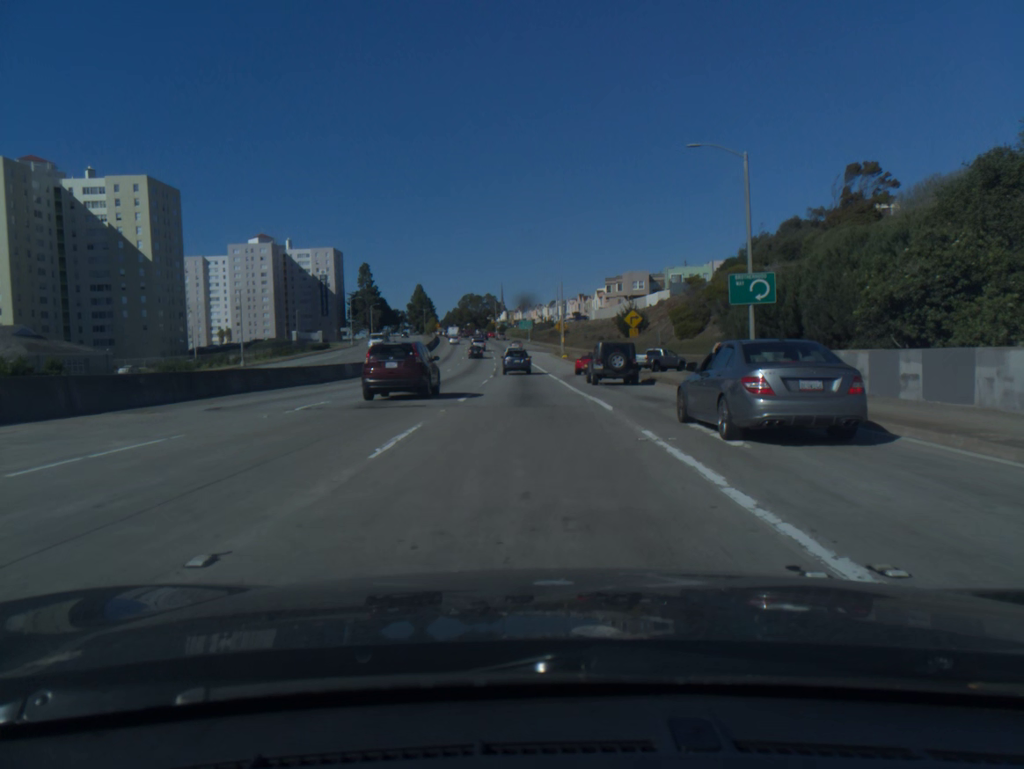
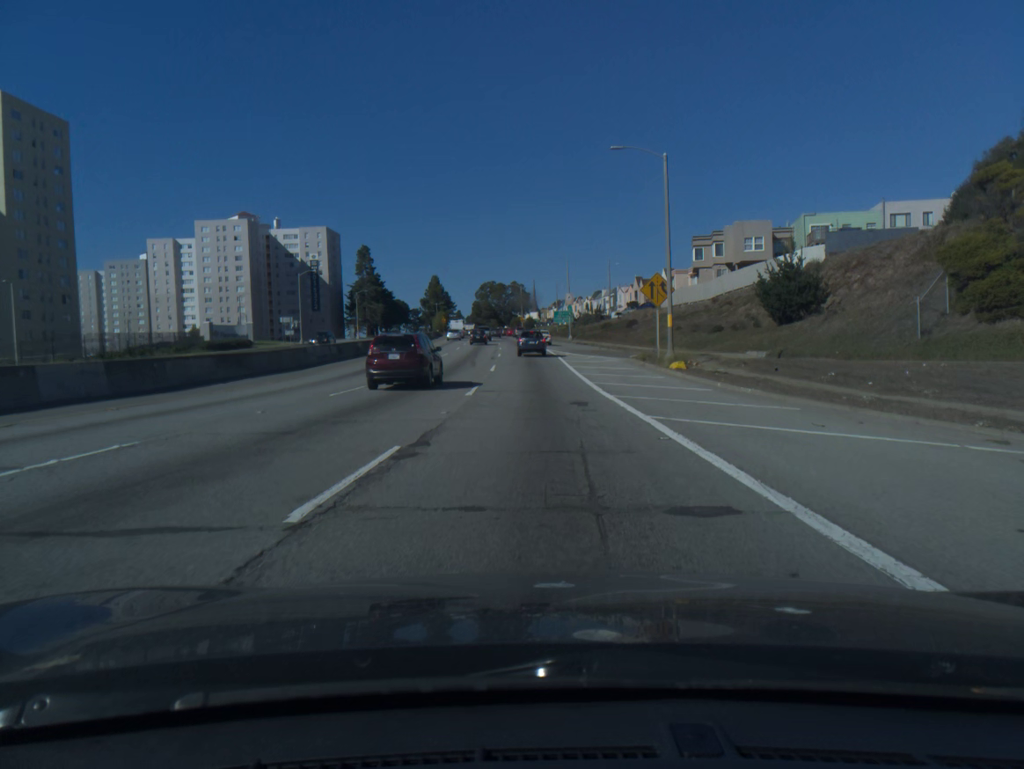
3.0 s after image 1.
(-1.6, +54.2) m; -2°
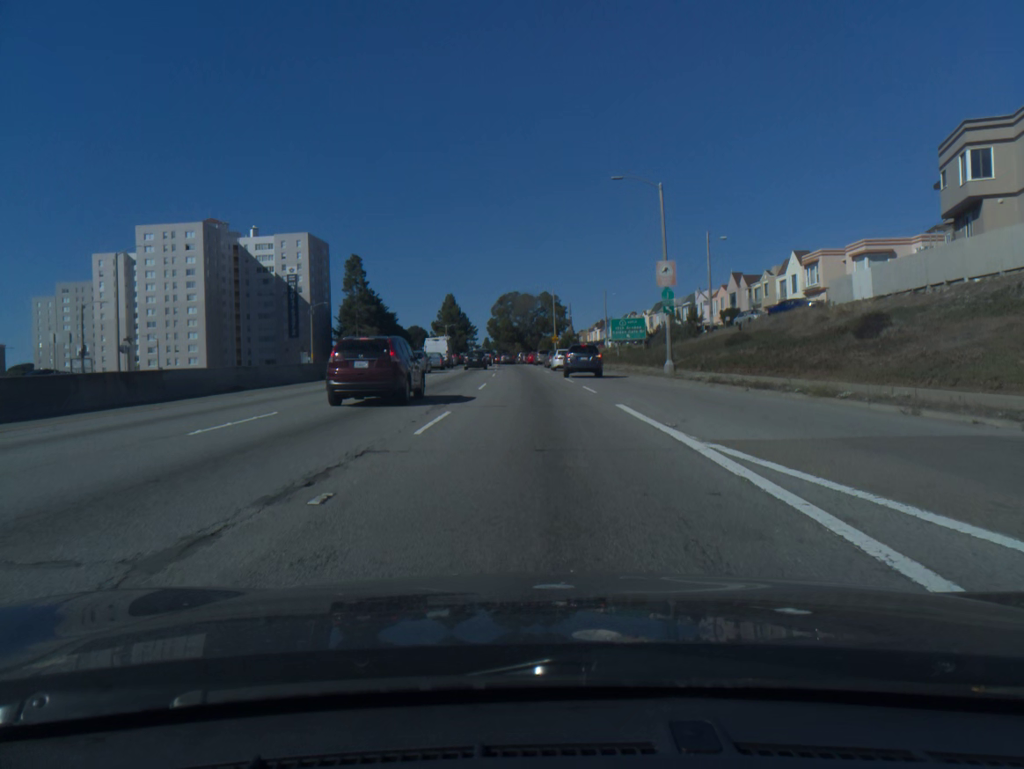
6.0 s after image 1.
(-0.9, +53.1) m; -2°
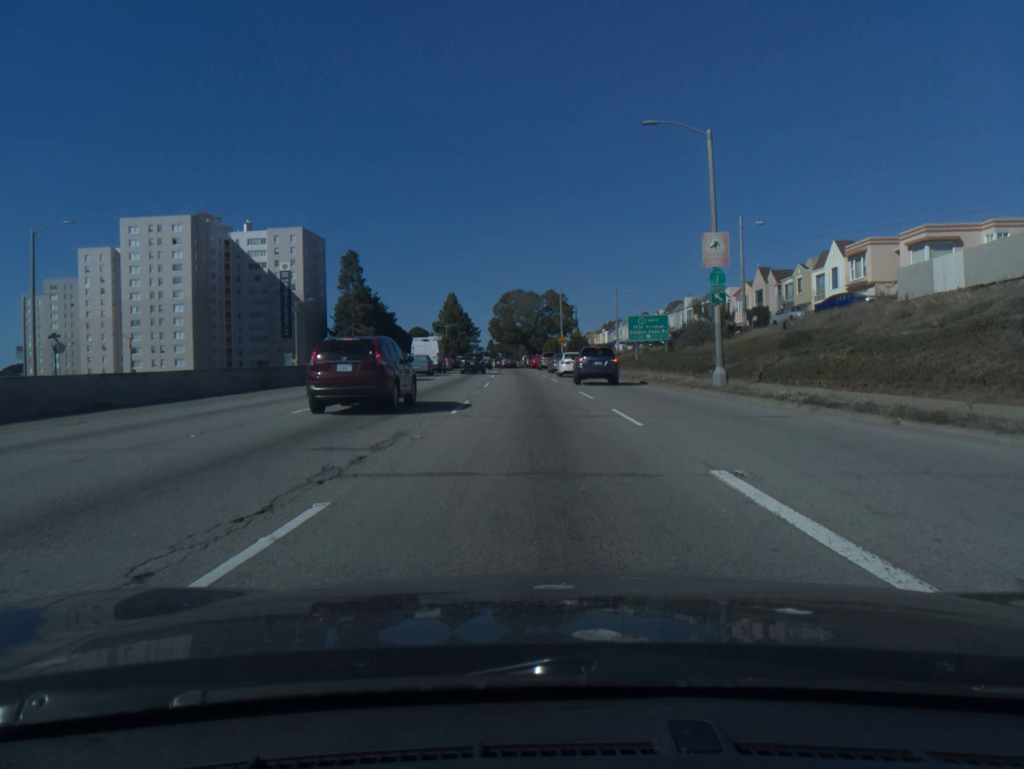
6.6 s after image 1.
(-0.1, +9.5) m; -1°
